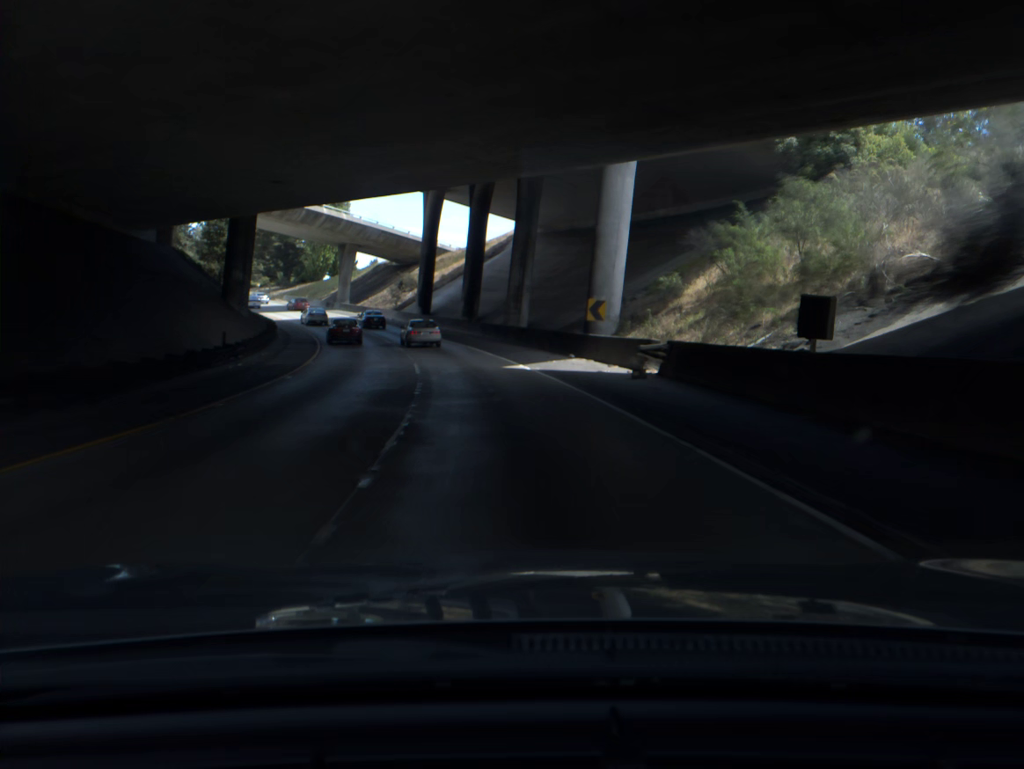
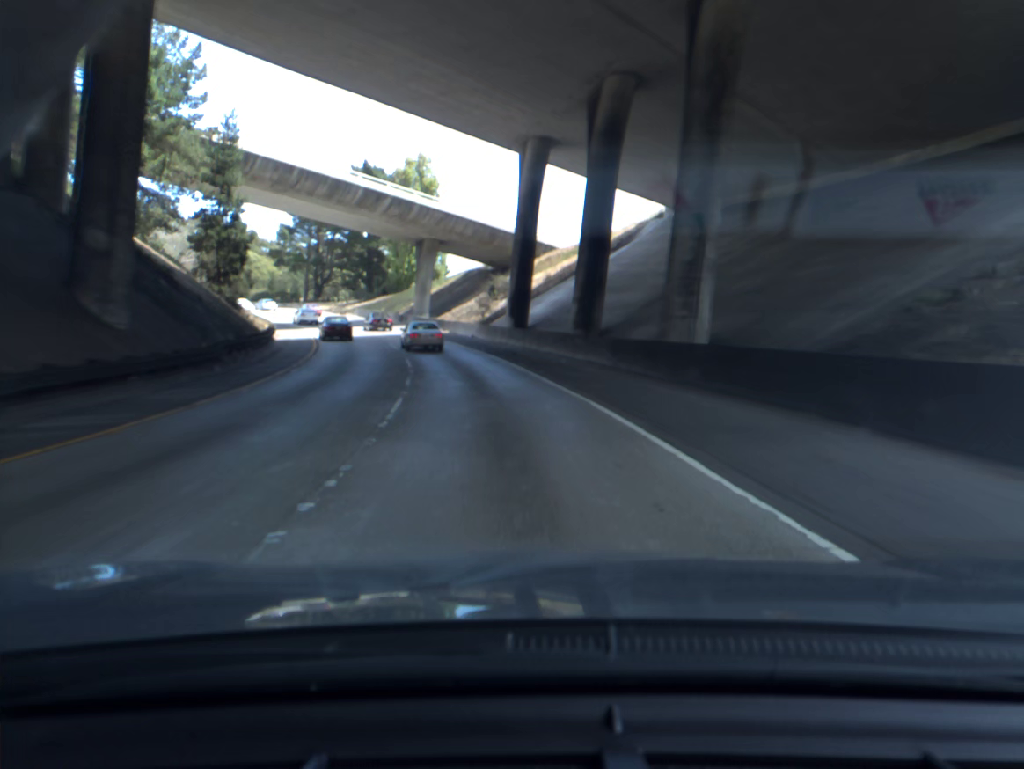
(-1.8, +26.3) m; -8°
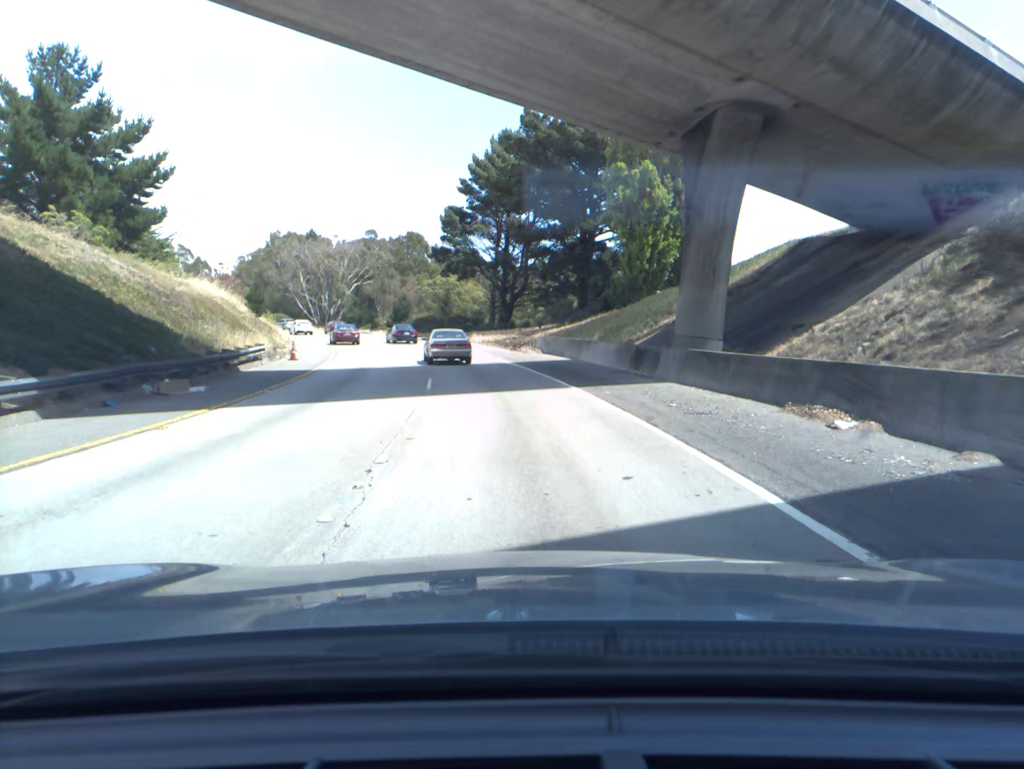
(-7.8, +51.1) m; -17°
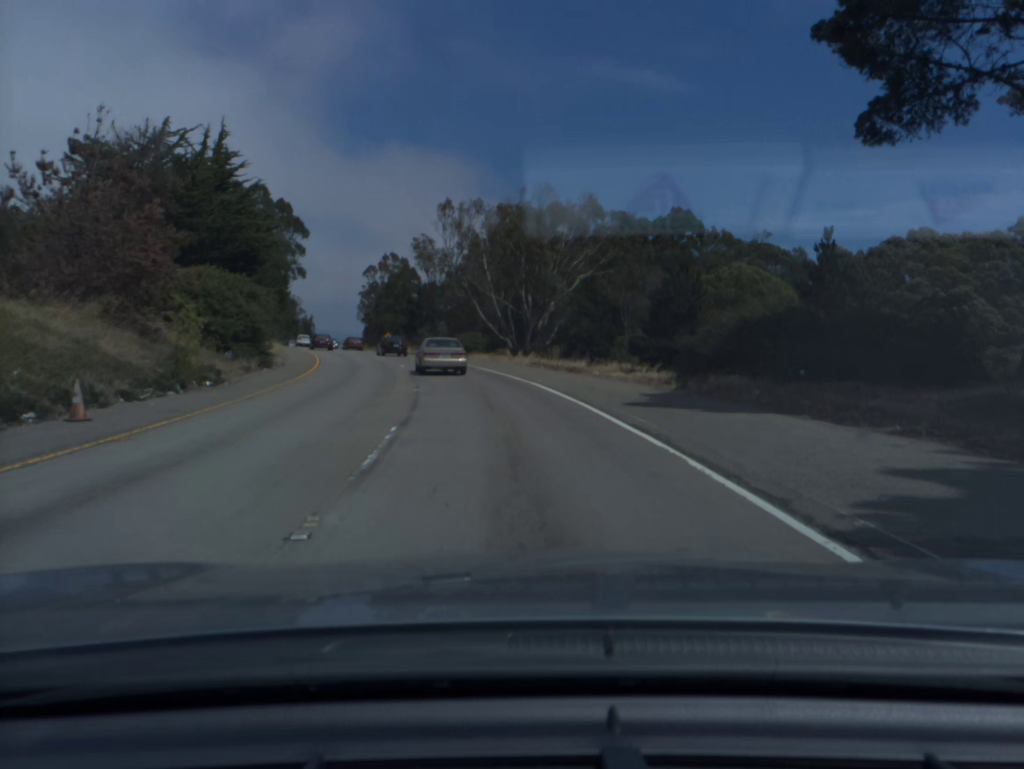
(-10.0, +62.1) m; -18°
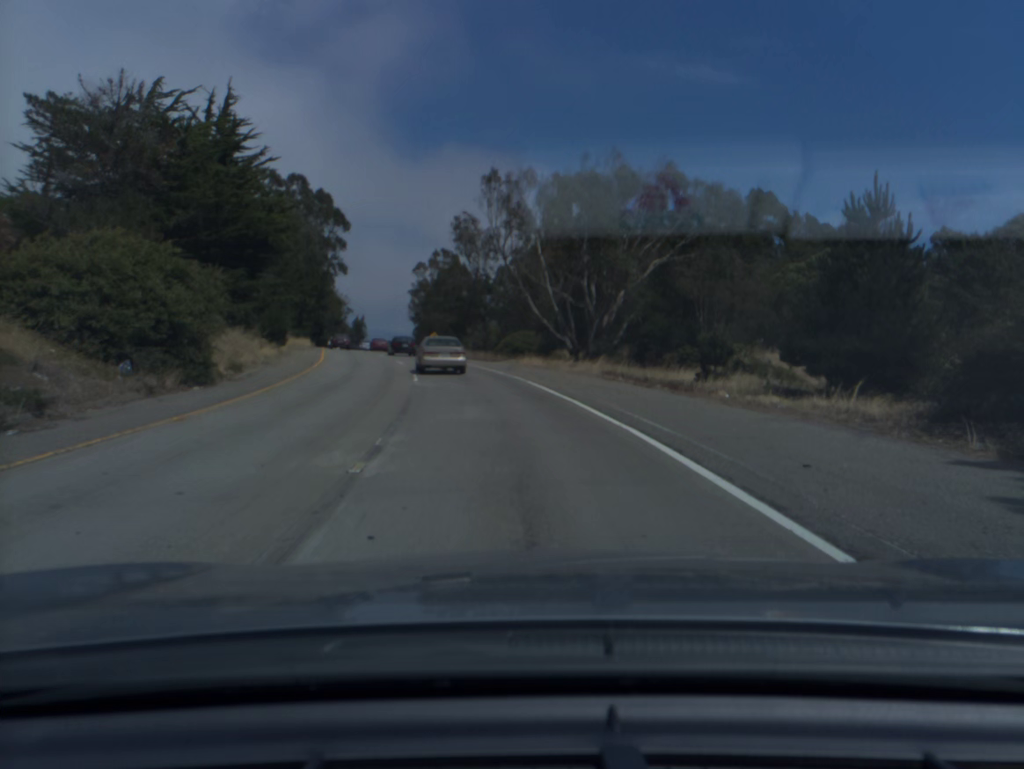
(-0.4, +12.6) m; -4°
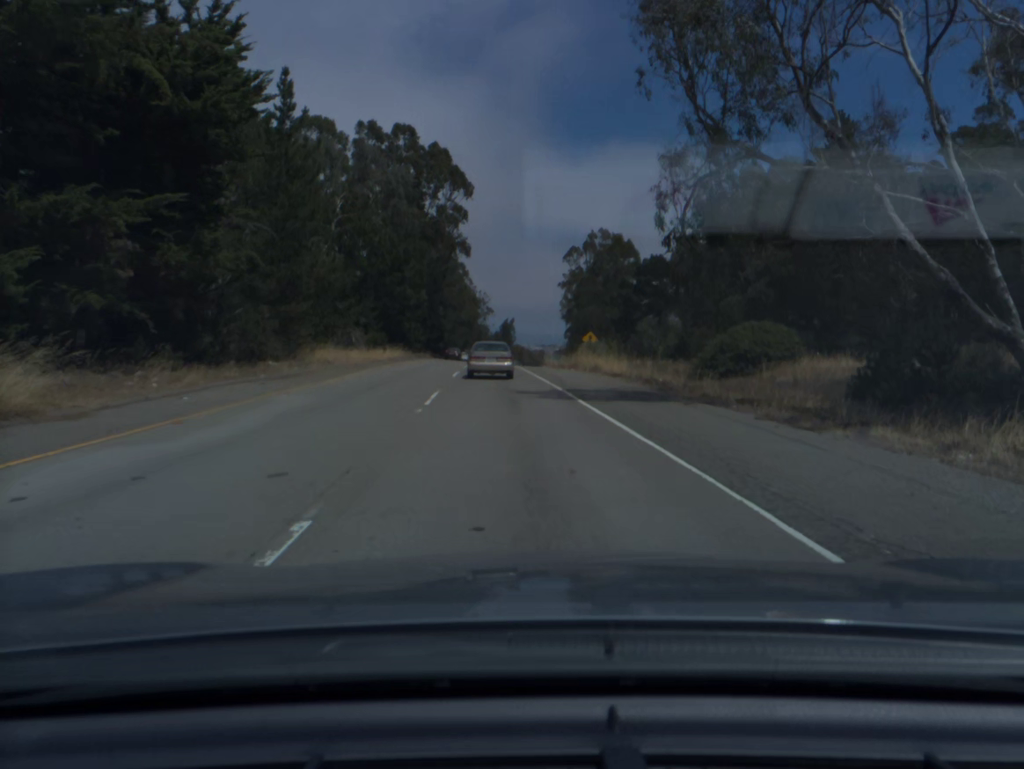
(-3.8, +37.5) m; -11°
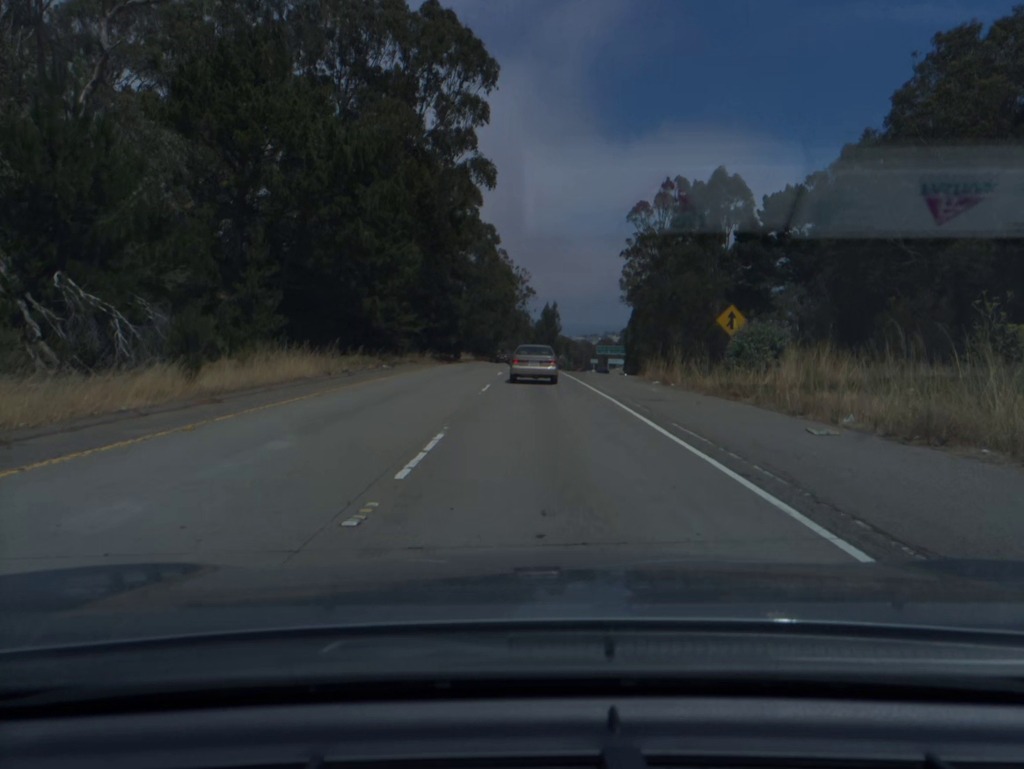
(-1.7, +38.6) m; -3°
